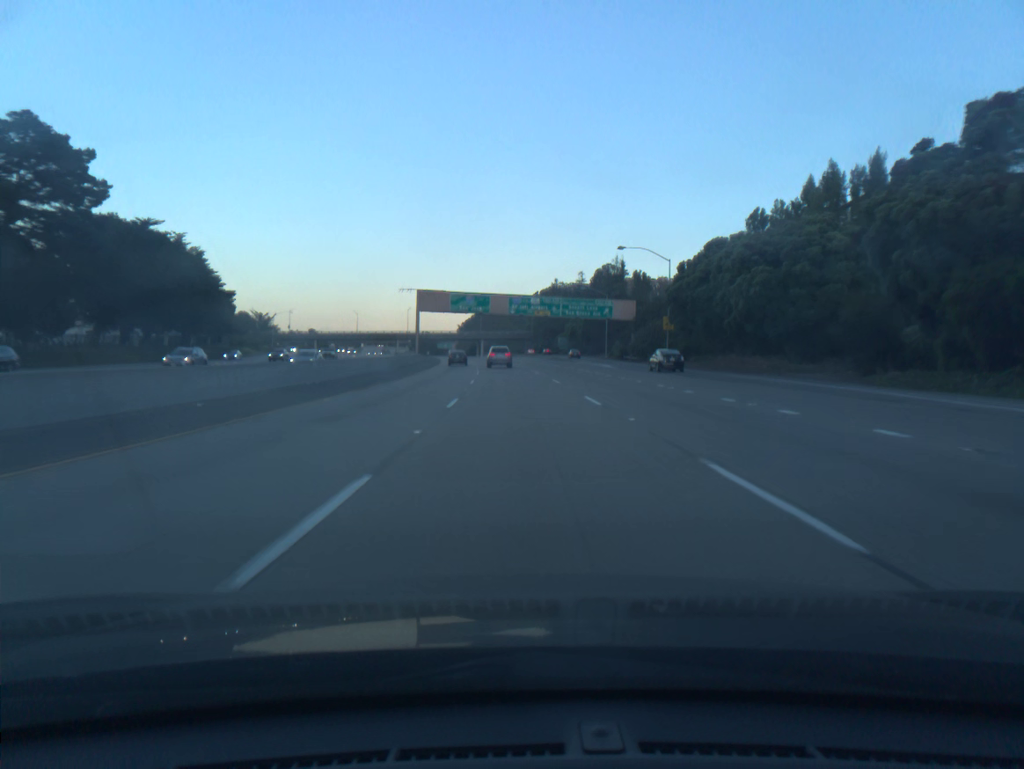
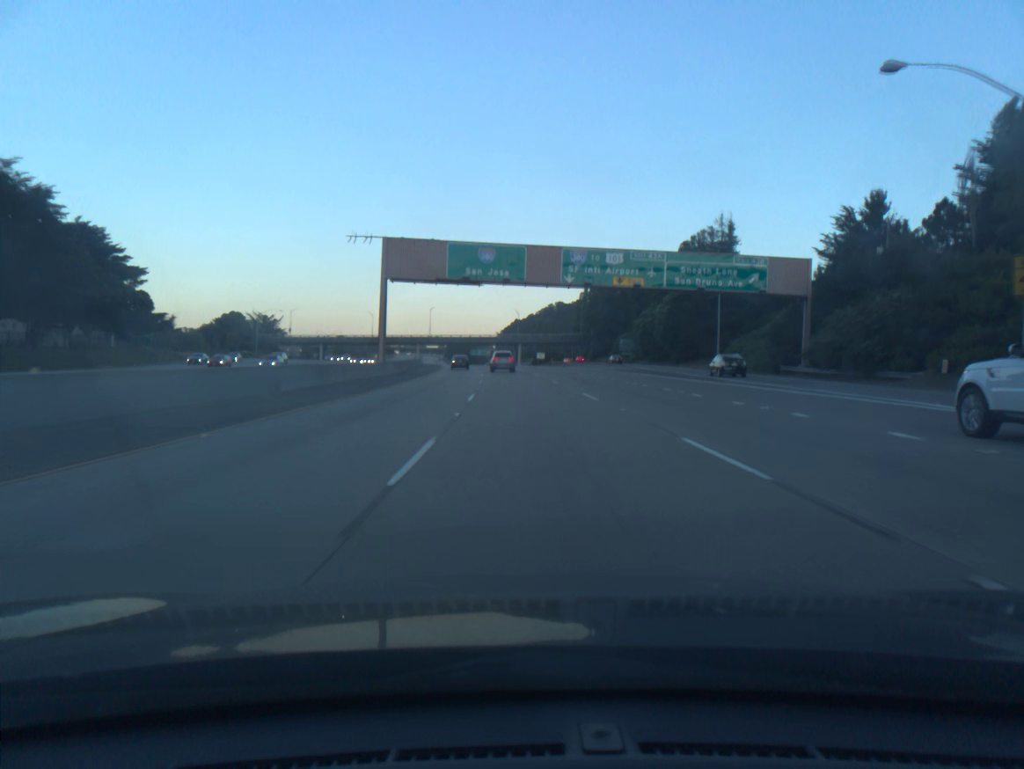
(-1.5, +53.6) m; -3°
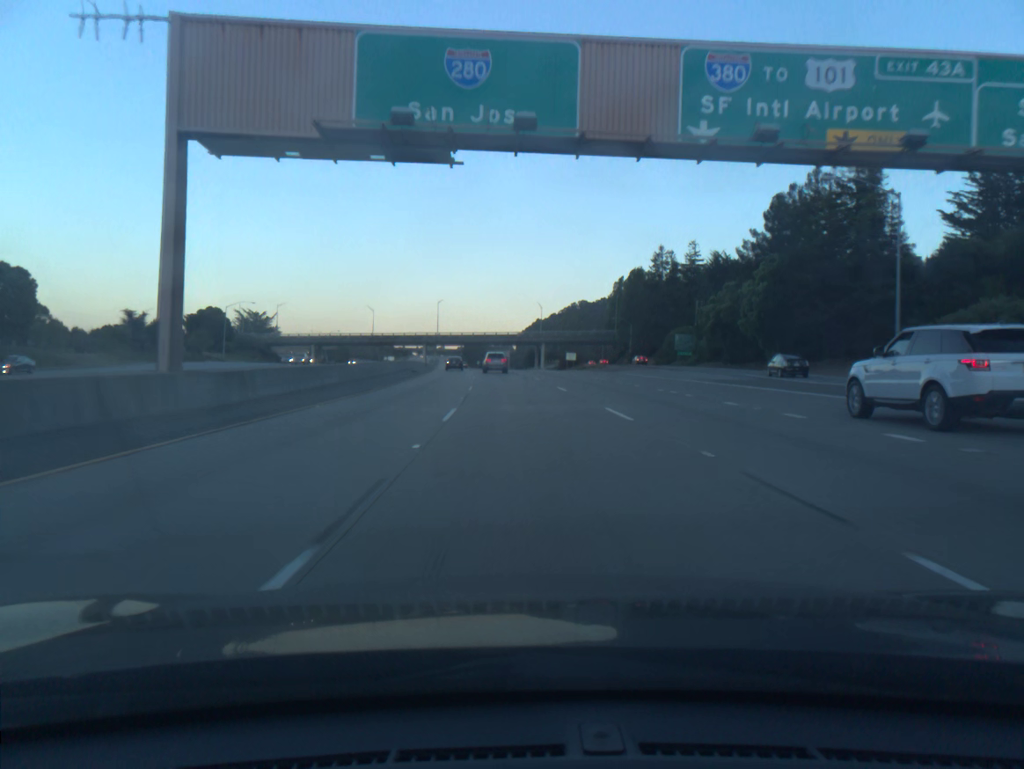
(-0.5, +35.8) m; -2°
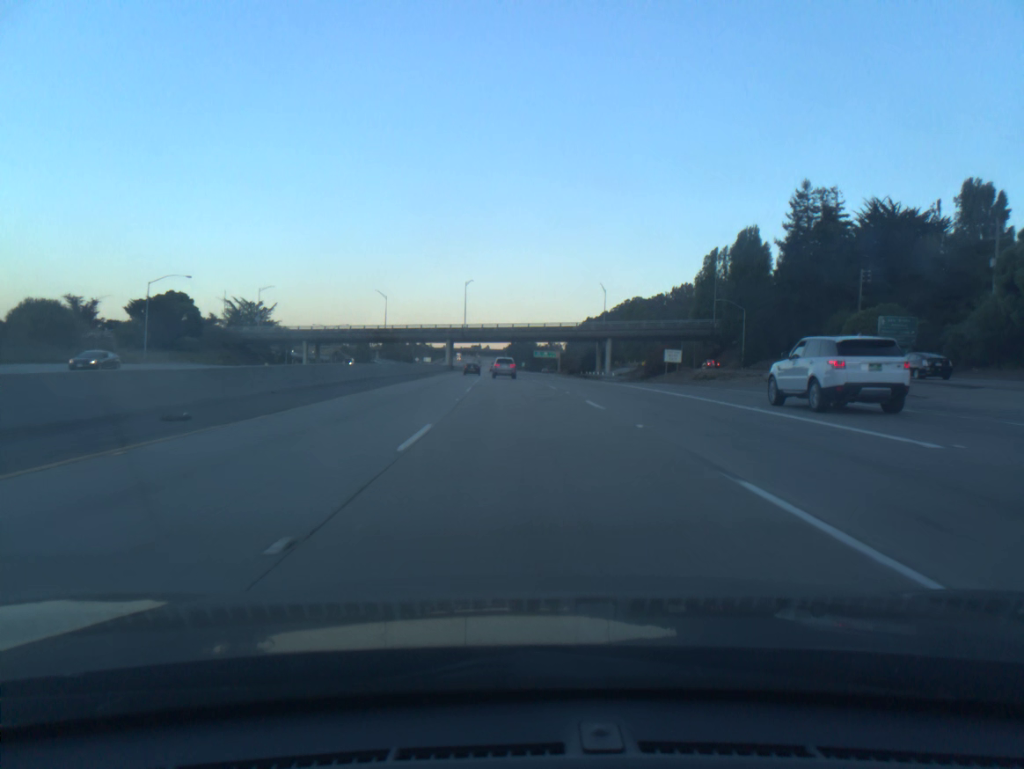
(-1.5, +54.0) m; -3°
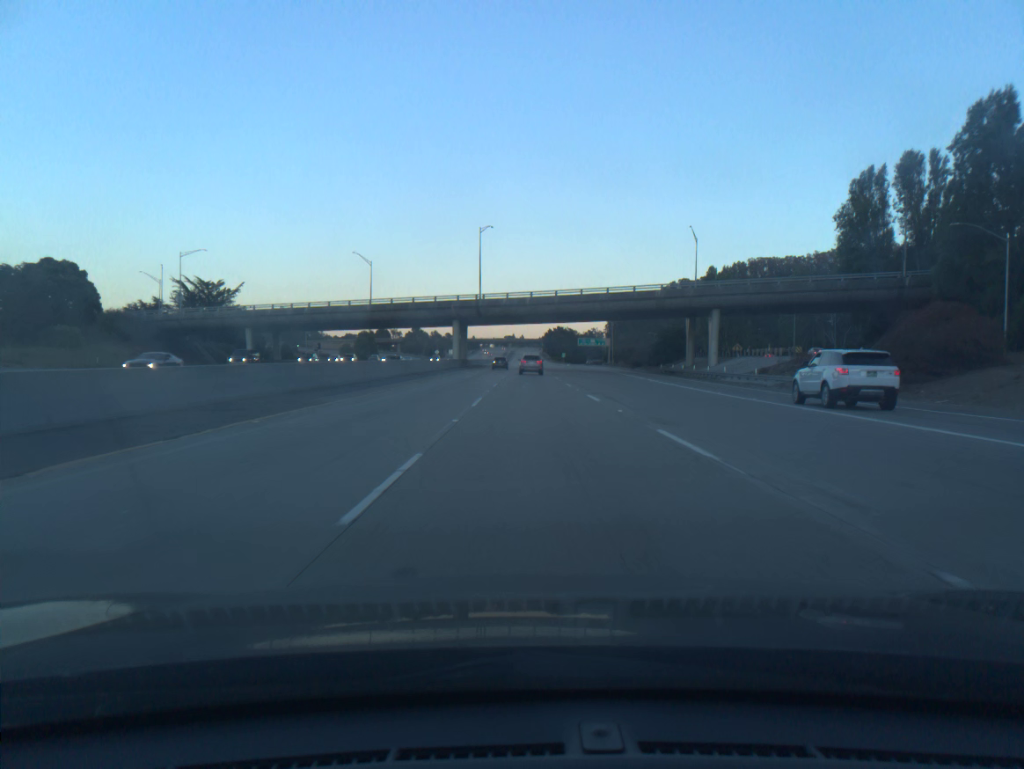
(-1.4, +54.2) m; -3°
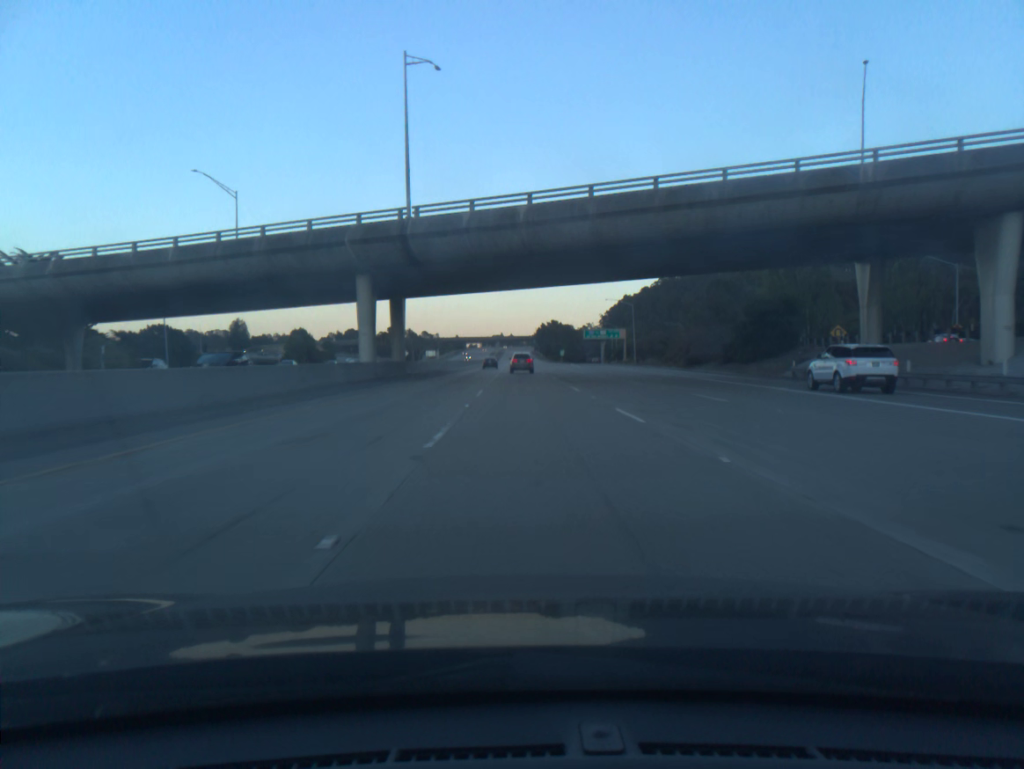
(+0.1, +54.5) m; +1°
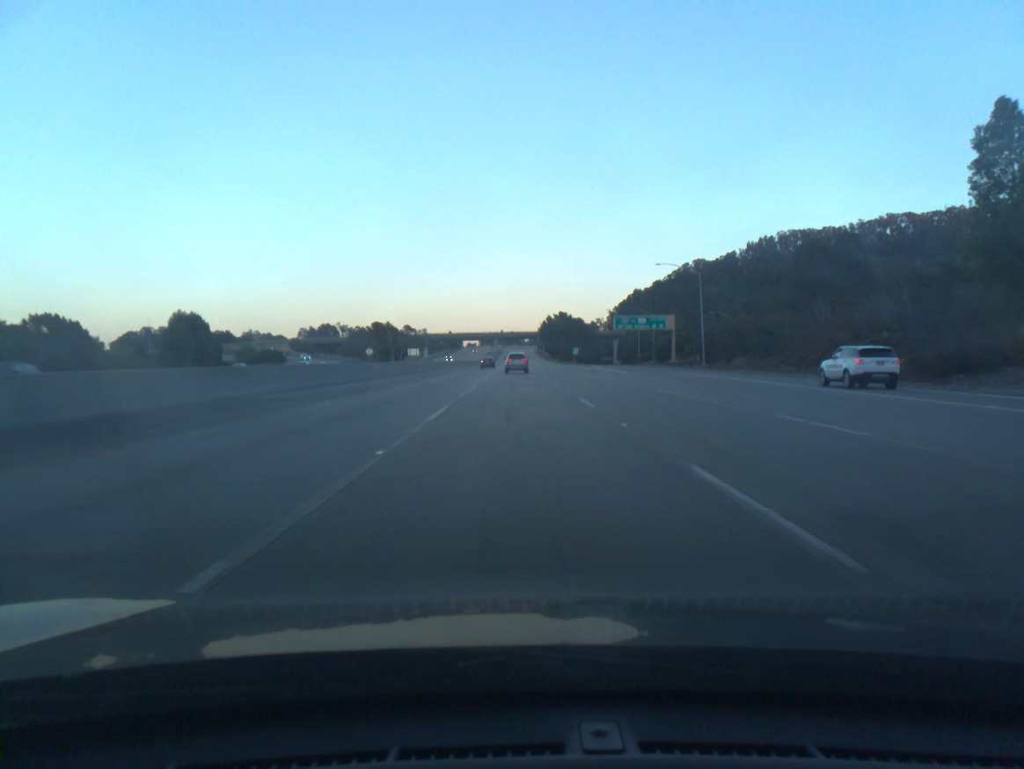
(+0.1, +54.6) m; 0°
